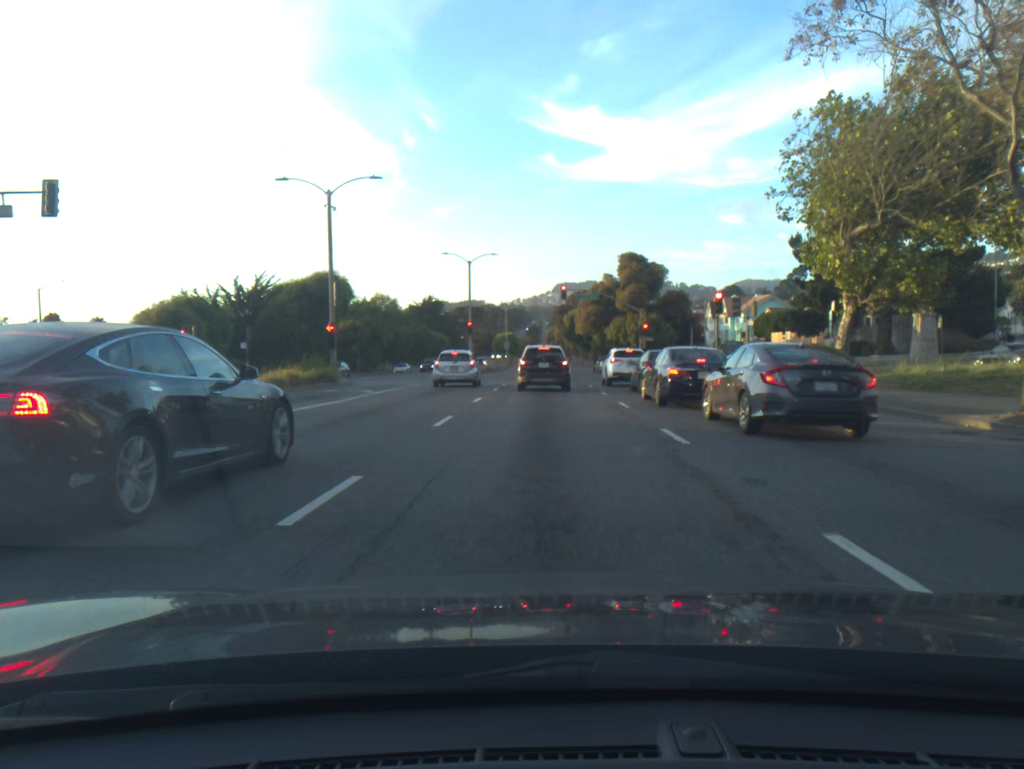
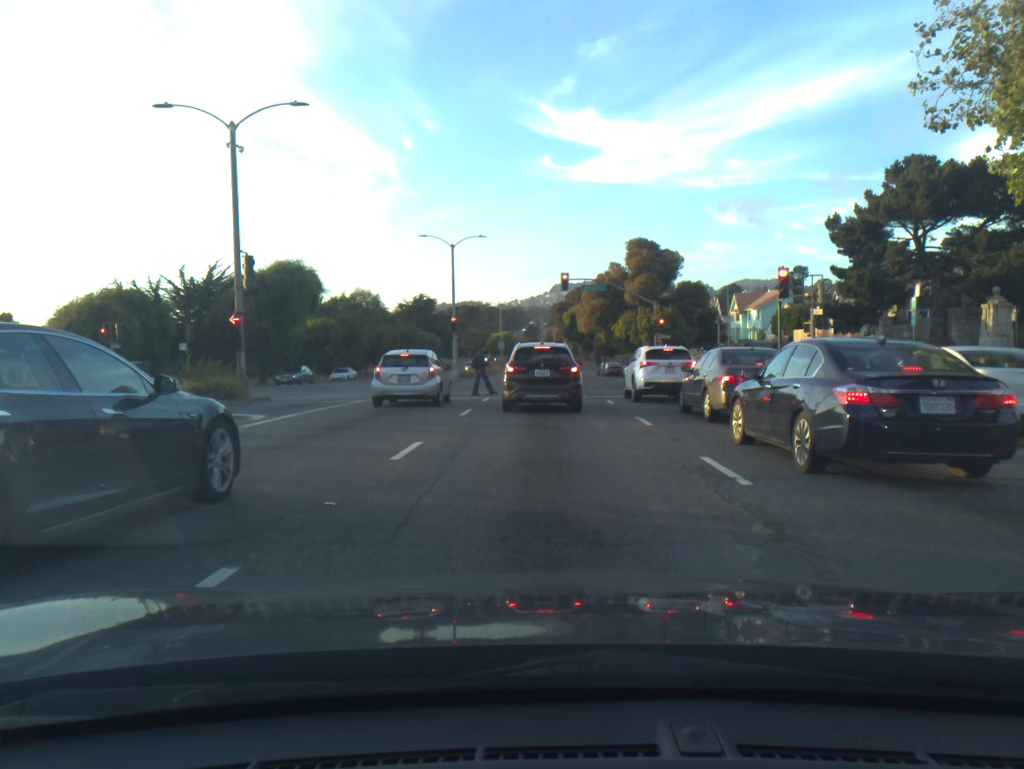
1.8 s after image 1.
(0.0, +10.7) m; 0°
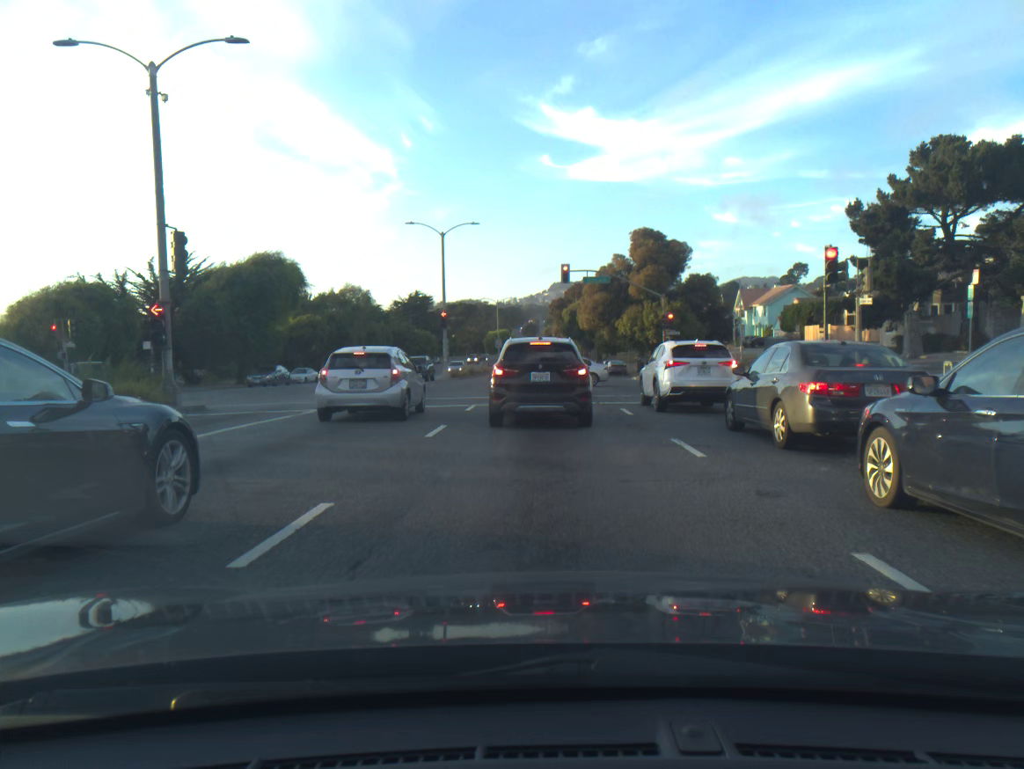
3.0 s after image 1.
(0.0, +4.8) m; 0°
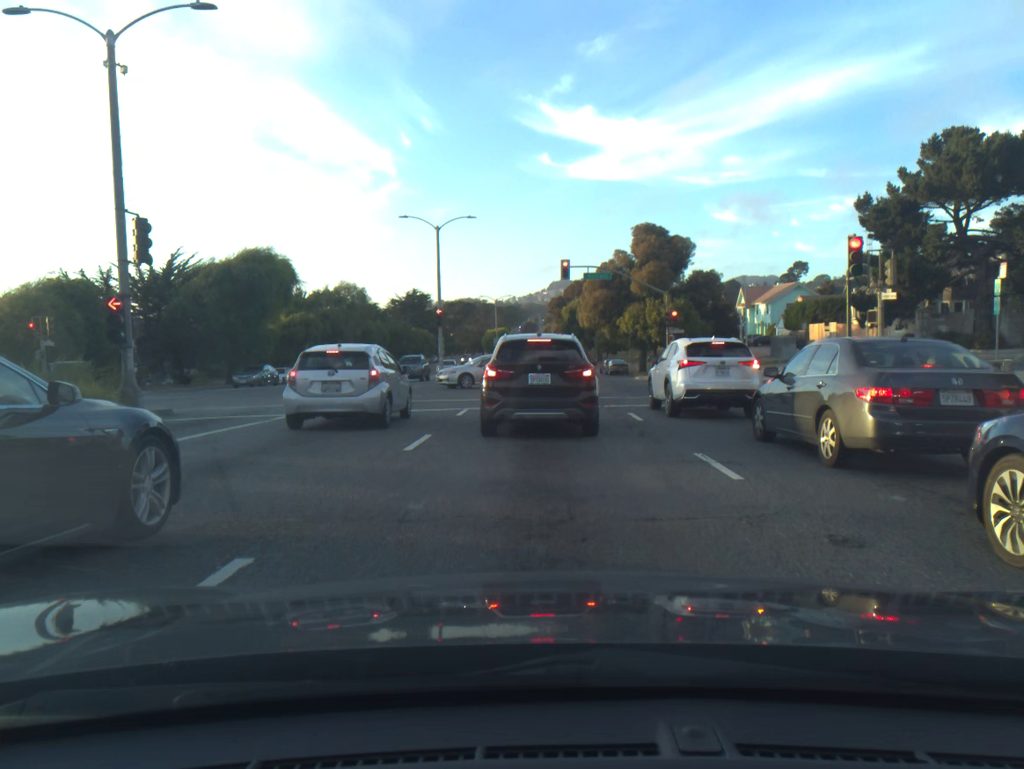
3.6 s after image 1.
(0.0, +1.8) m; 0°
